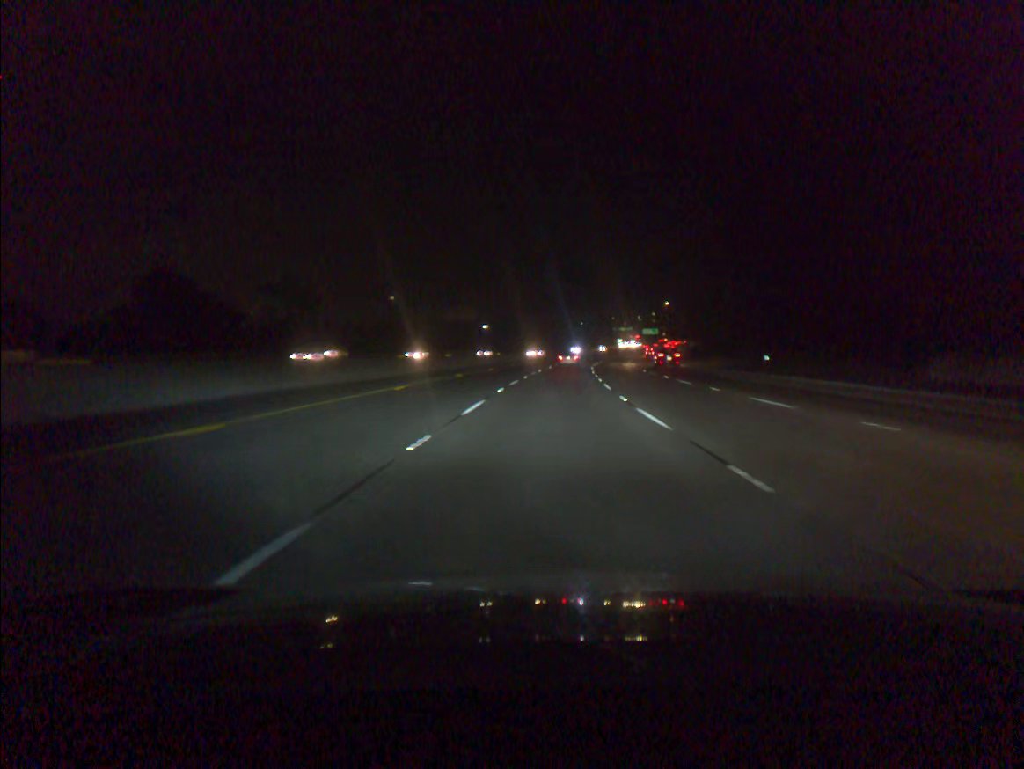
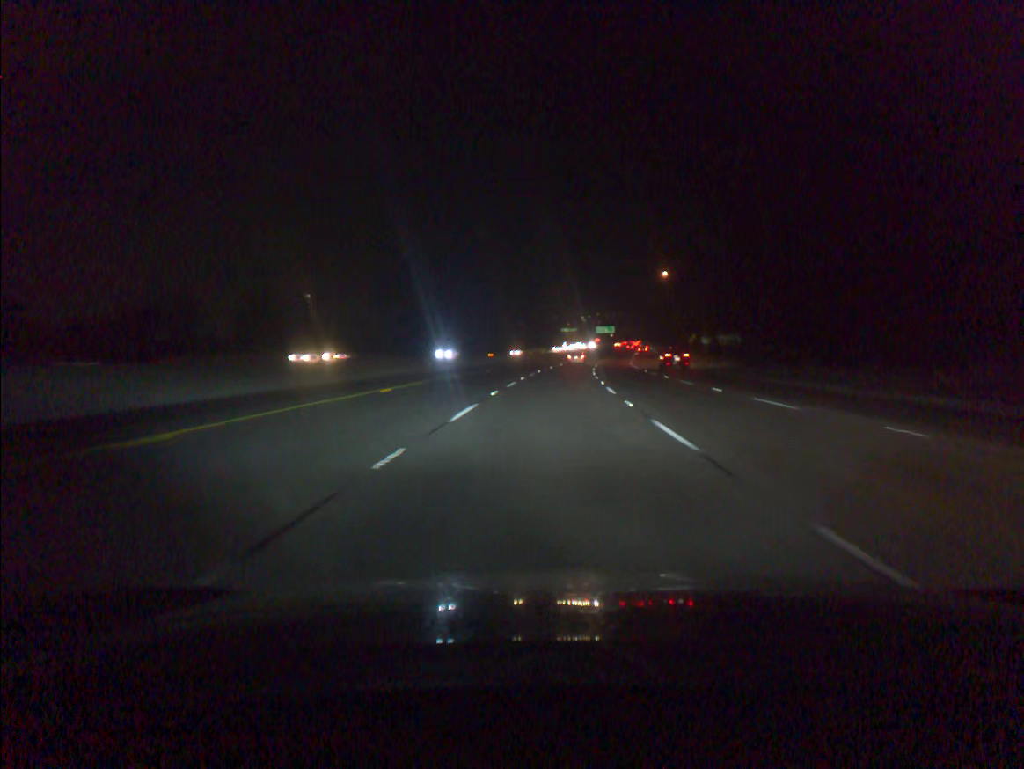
(+3.1, +74.0) m; +4°
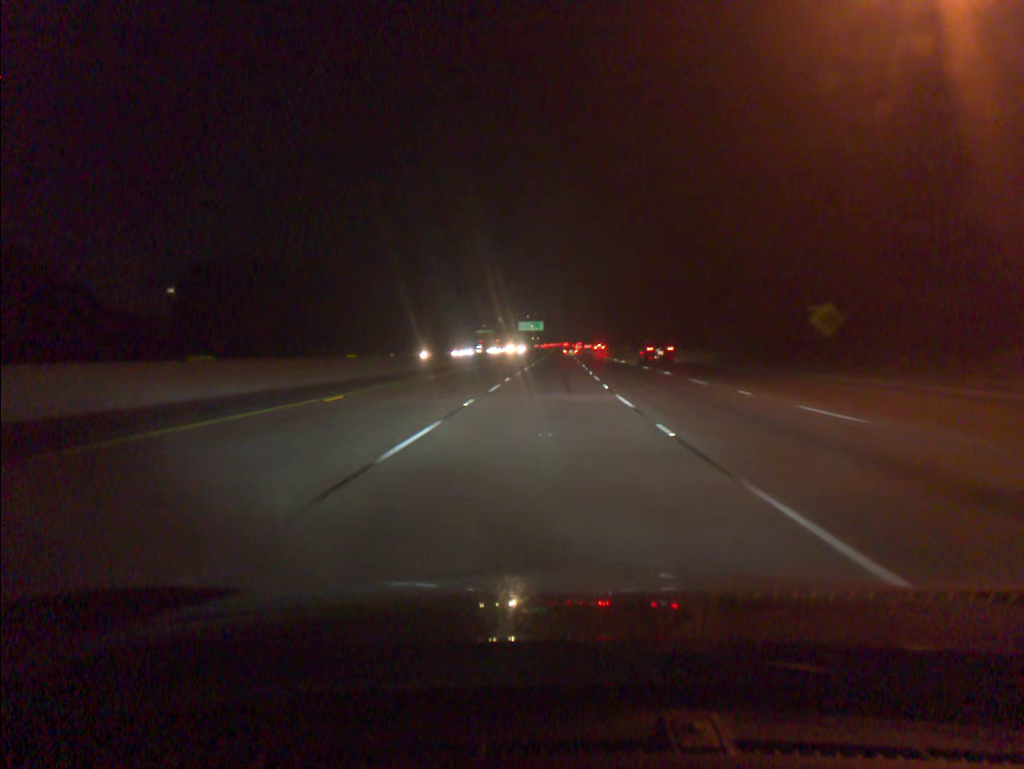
(+5.0, +92.4) m; +6°
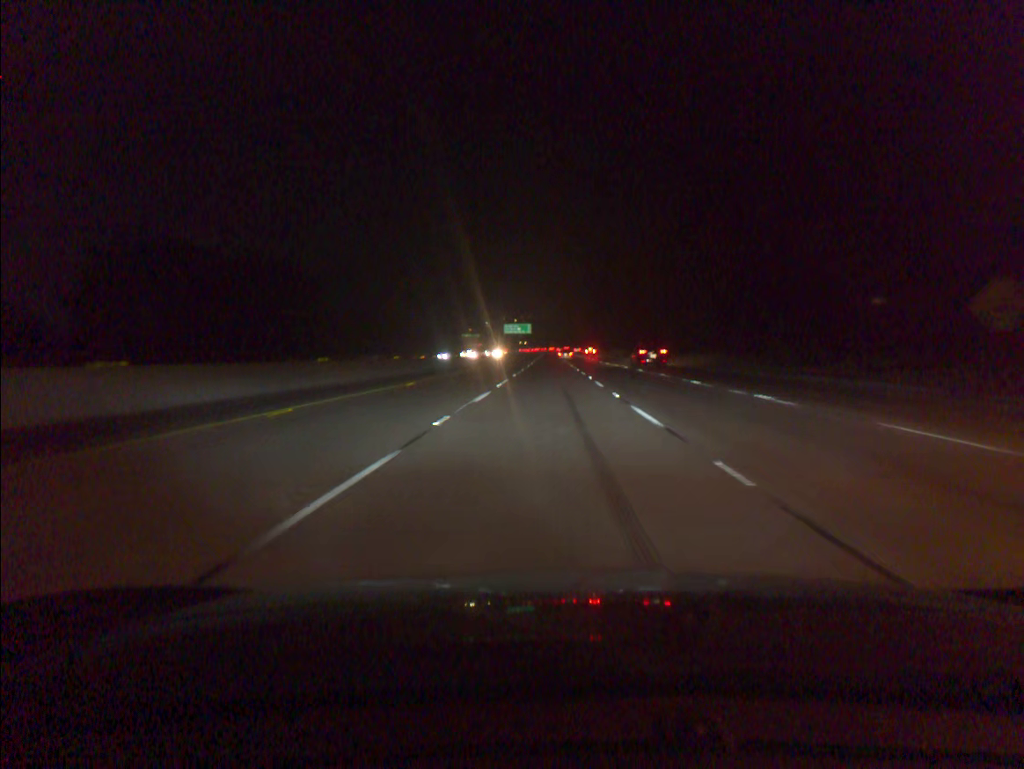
(+0.1, +18.5) m; +1°
